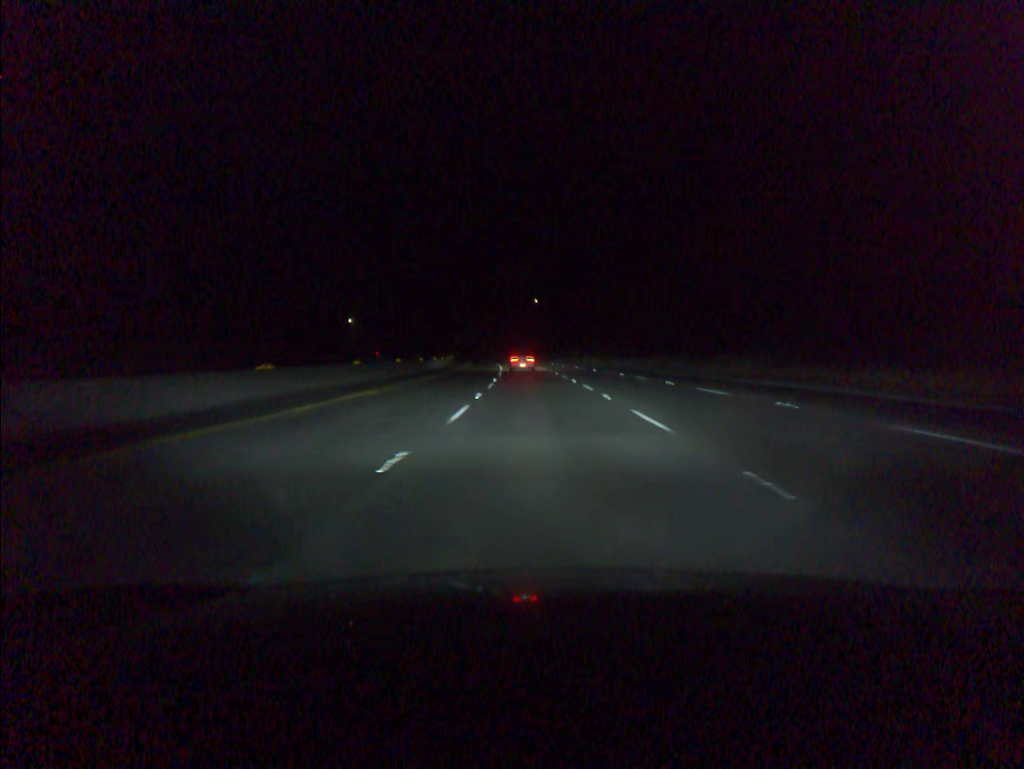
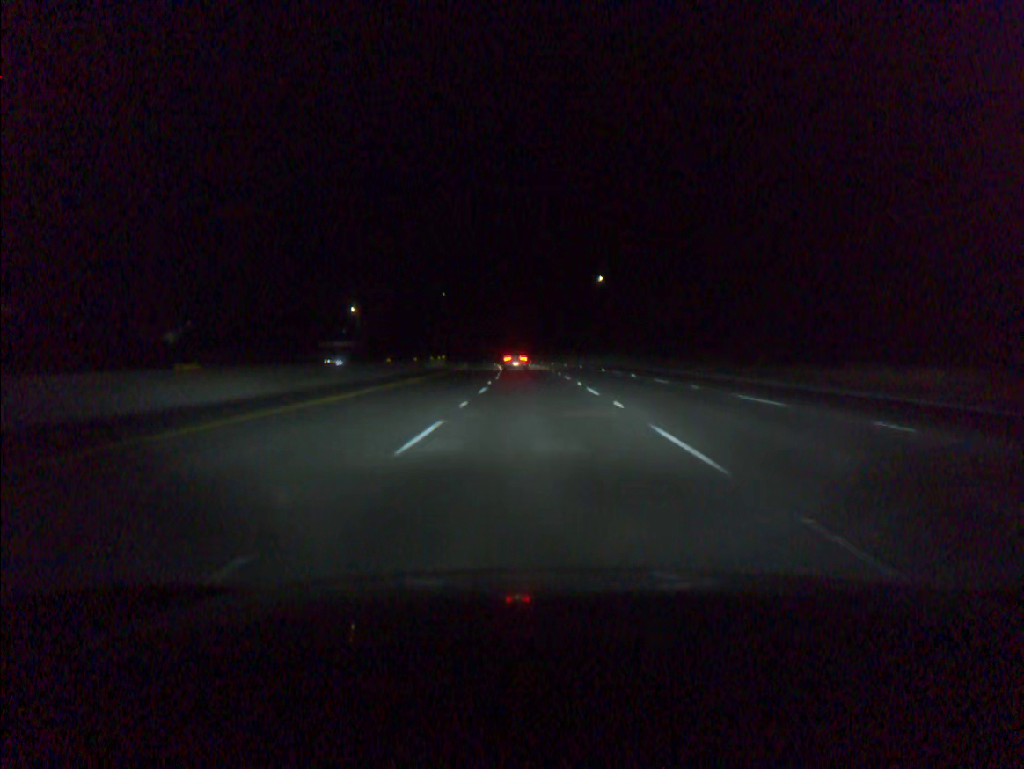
(-3.1, +92.4) m; -4°
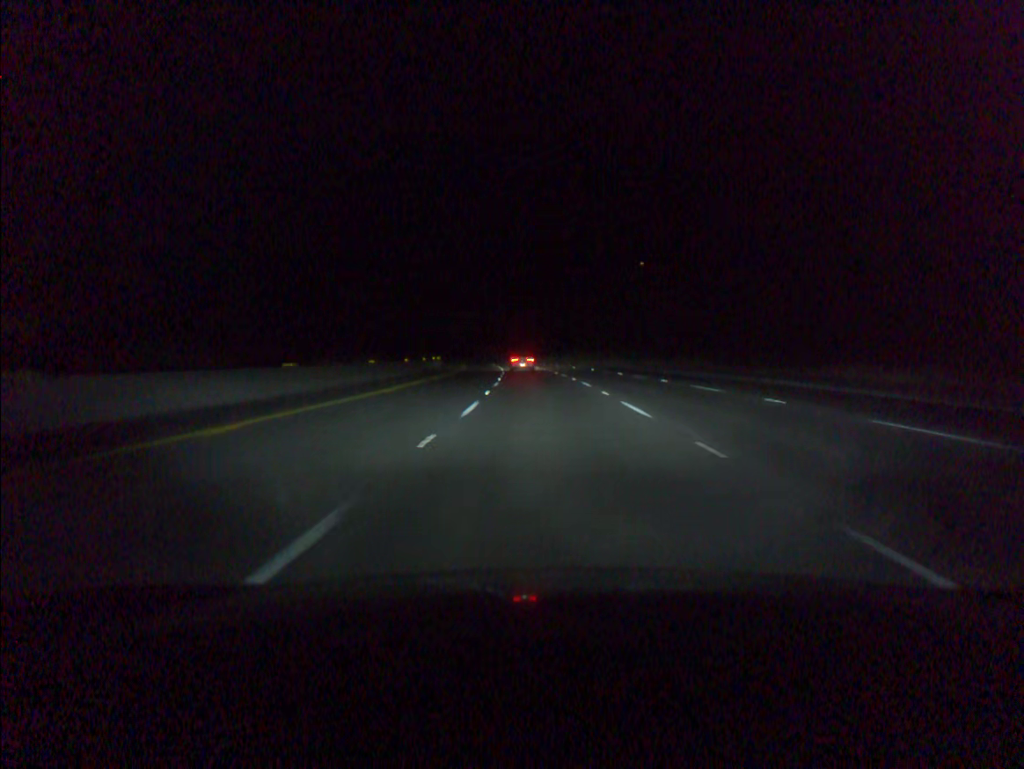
(-0.6, +36.8) m; -2°
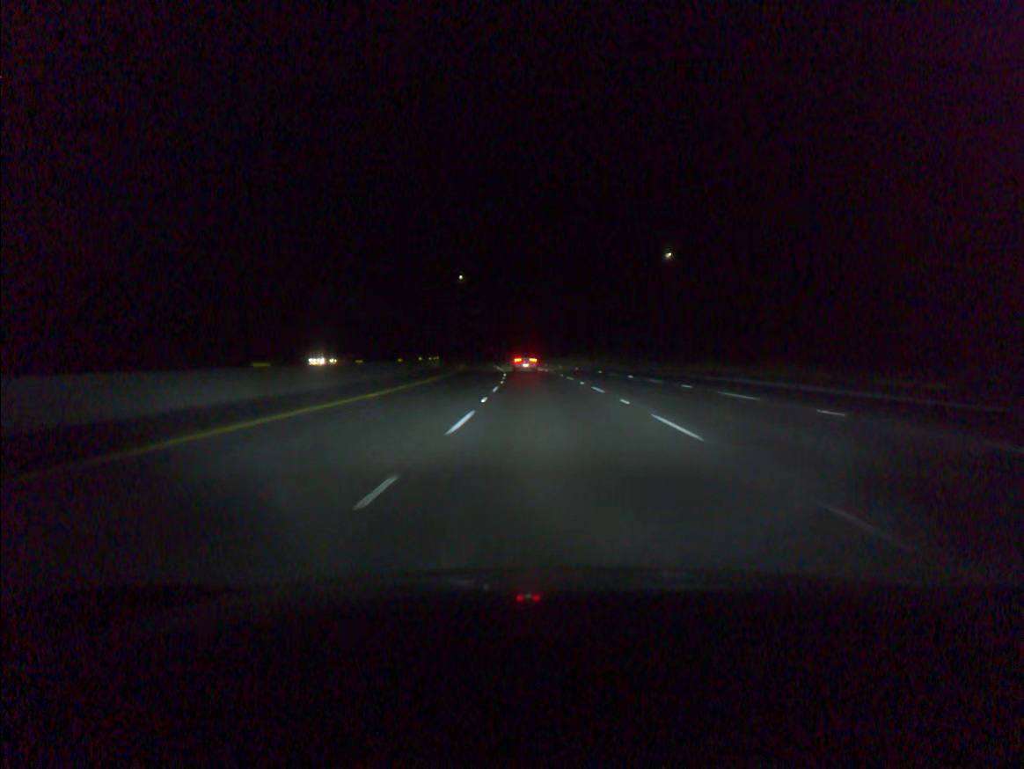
(-0.2, +18.4) m; -1°
